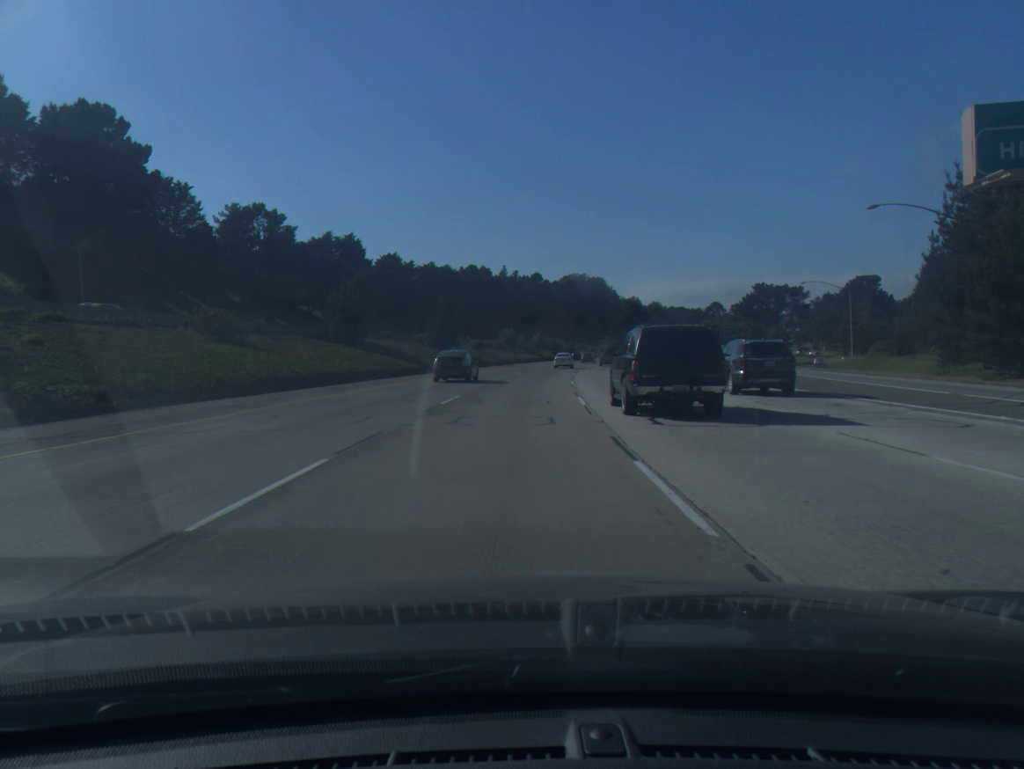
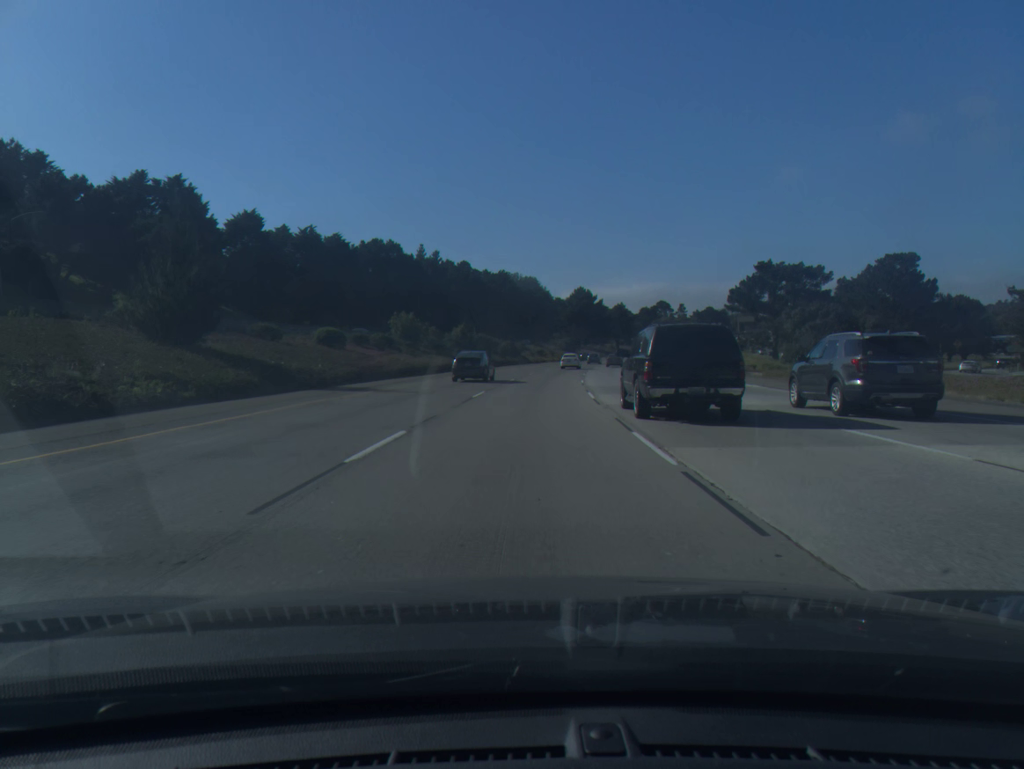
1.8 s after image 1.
(+2.3, +54.9) m; +5°
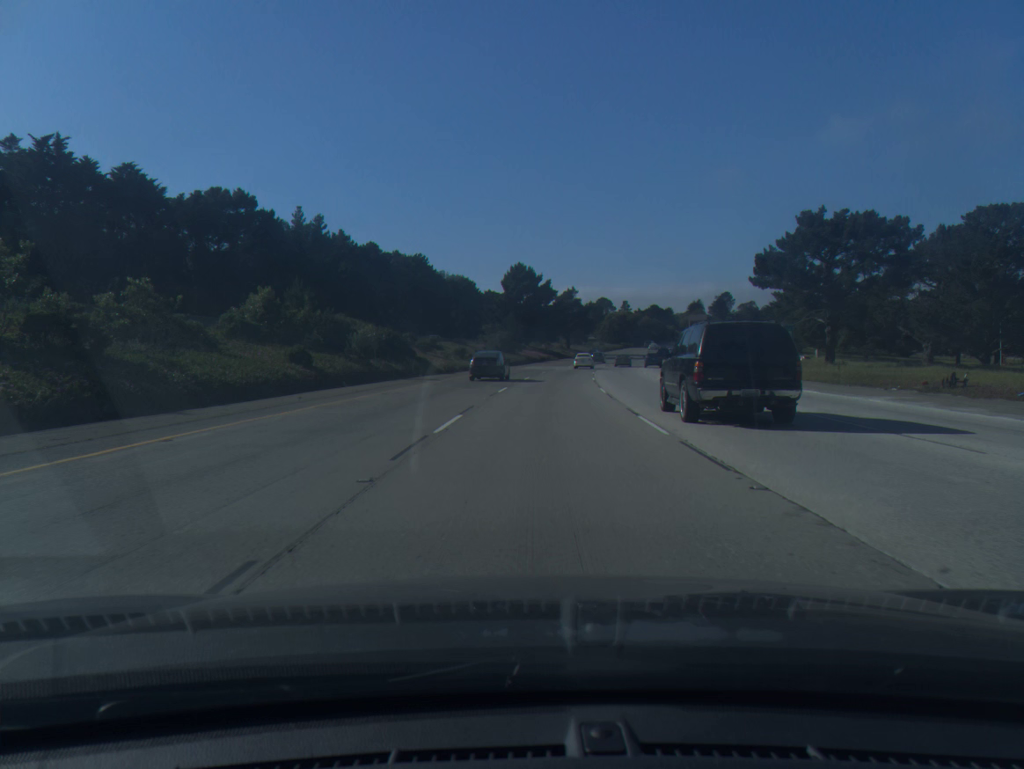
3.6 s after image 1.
(+2.4, +55.0) m; +5°
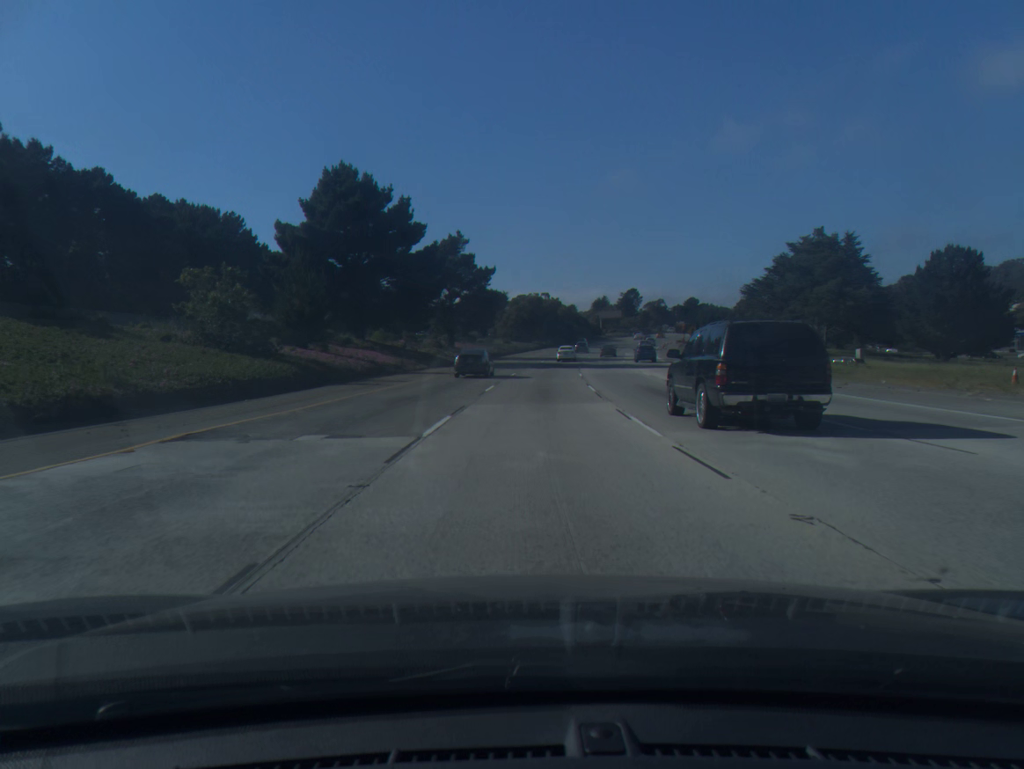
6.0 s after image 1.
(+5.0, +72.9) m; +8°
